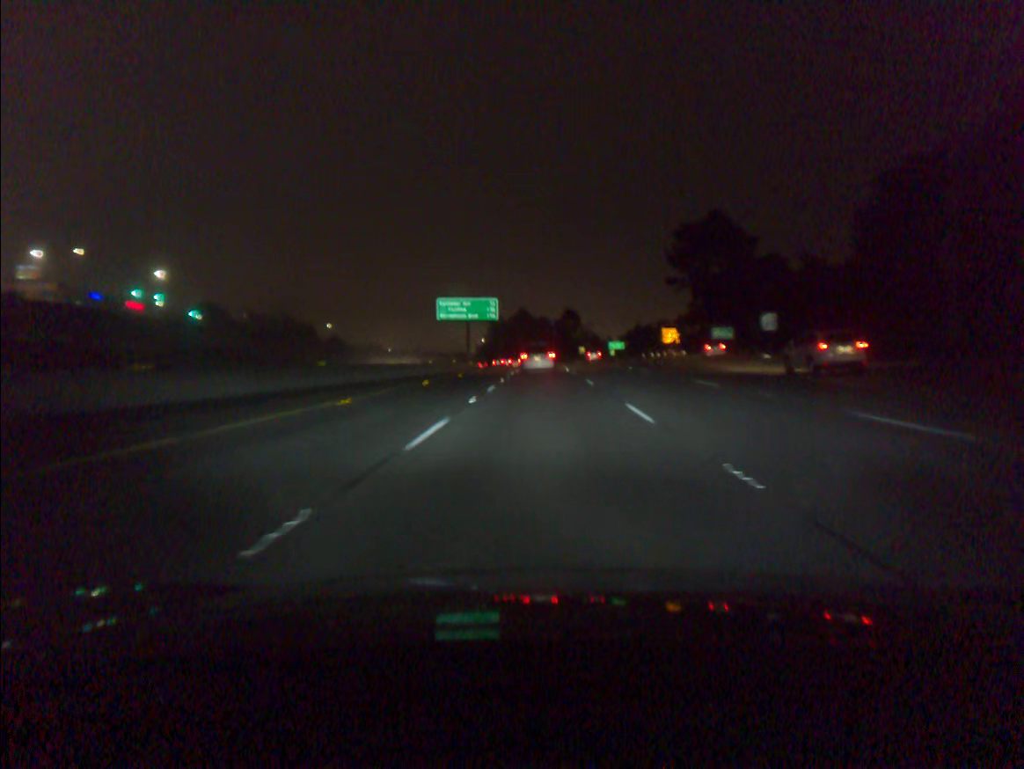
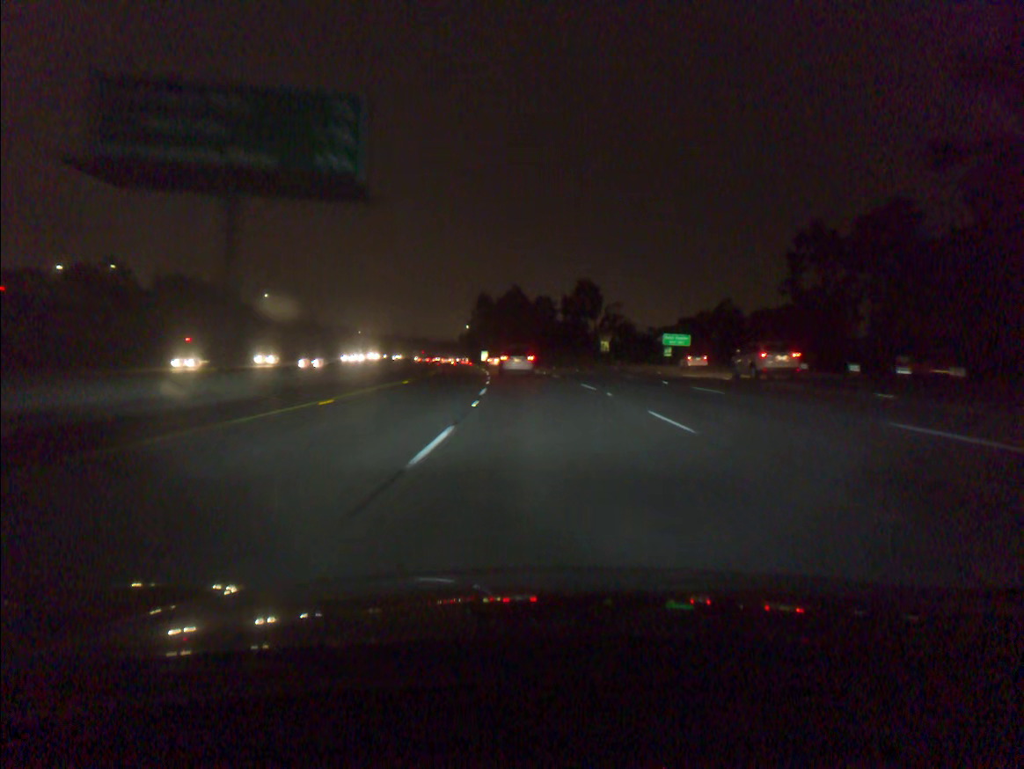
(+0.1, +74.3) m; 0°
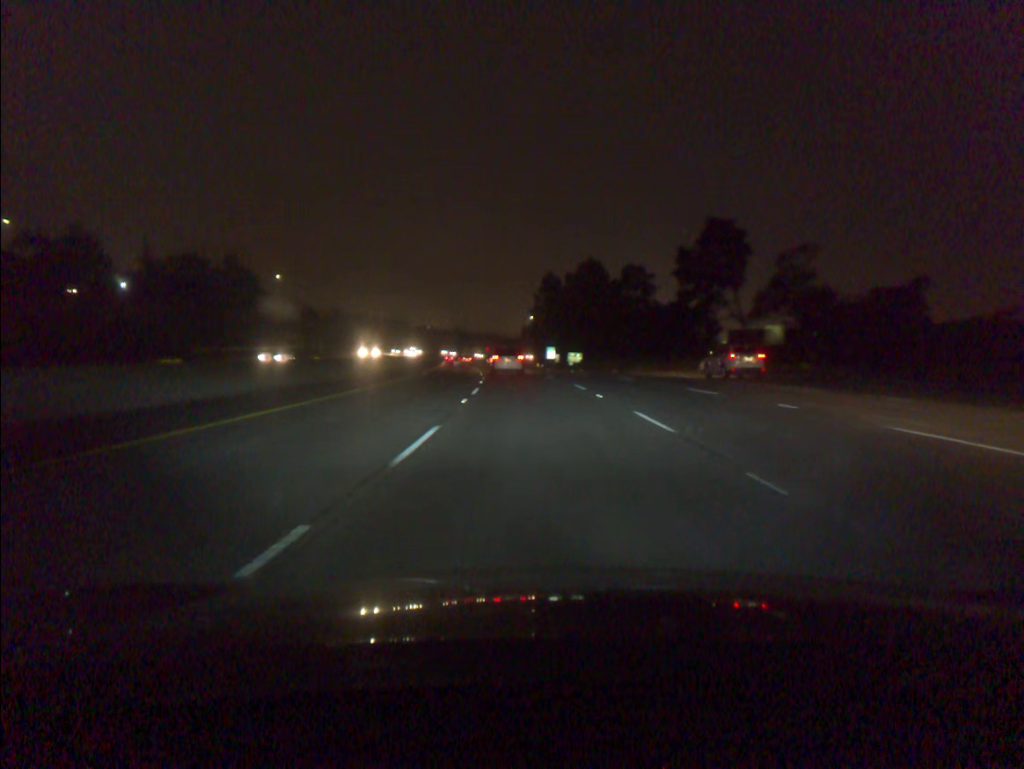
(-2.1, +58.5) m; -5°
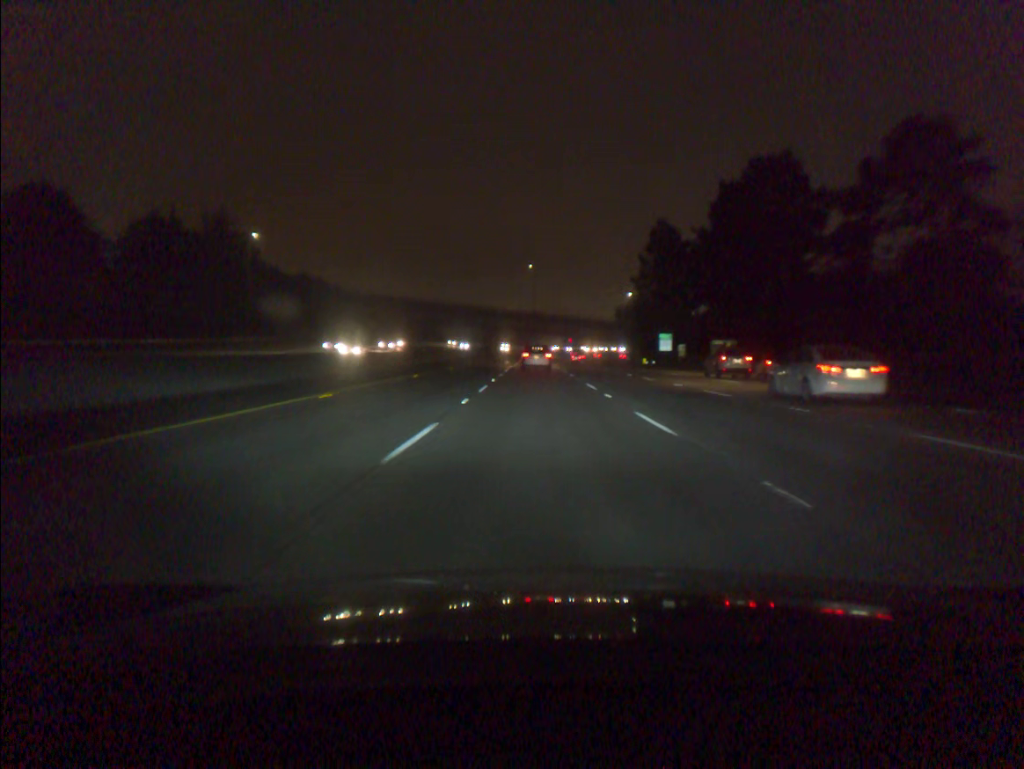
(-4.1, +73.1) m; -6°
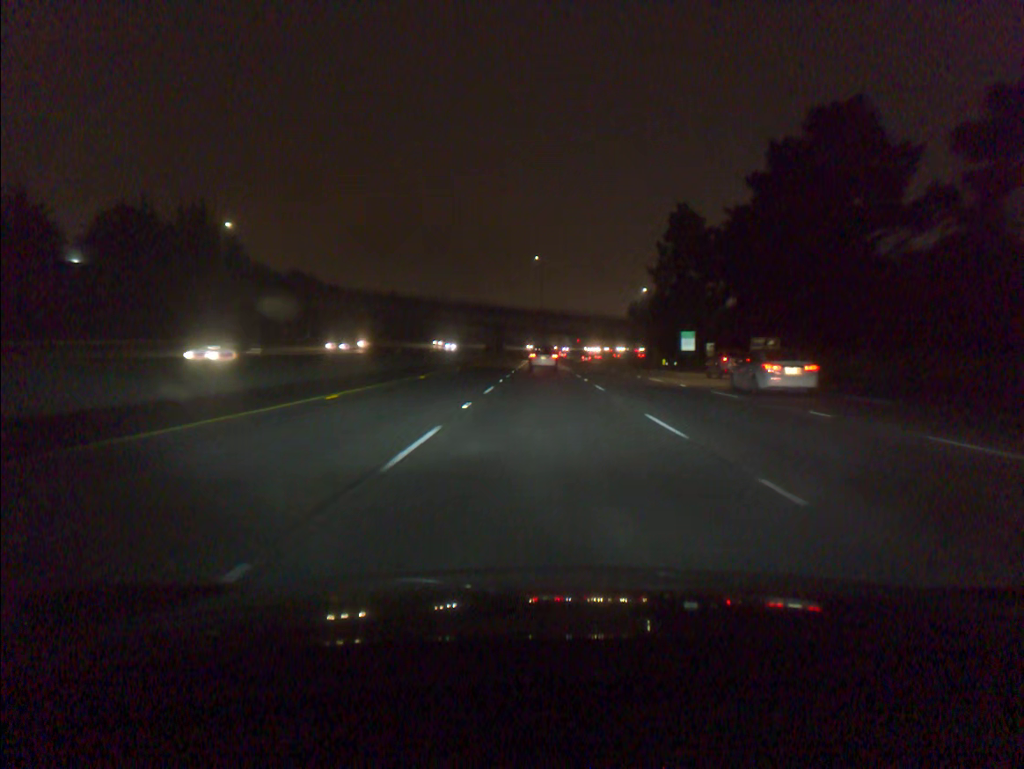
(-0.1, +14.8) m; -1°
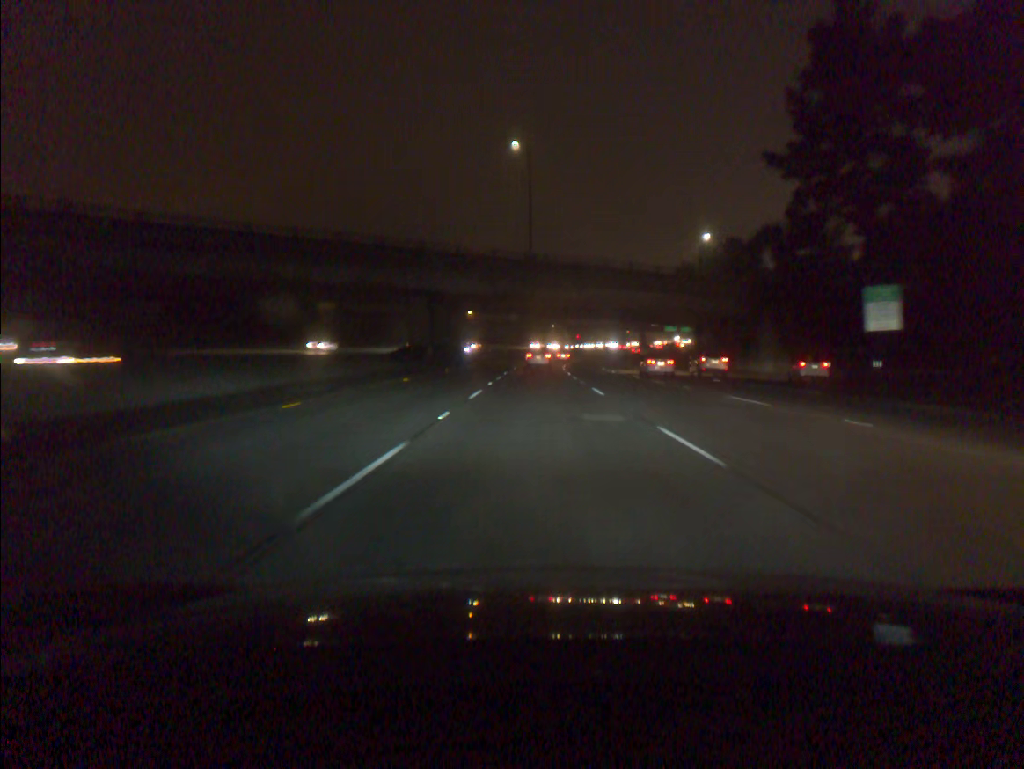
(+0.3, +75.6) m; 0°
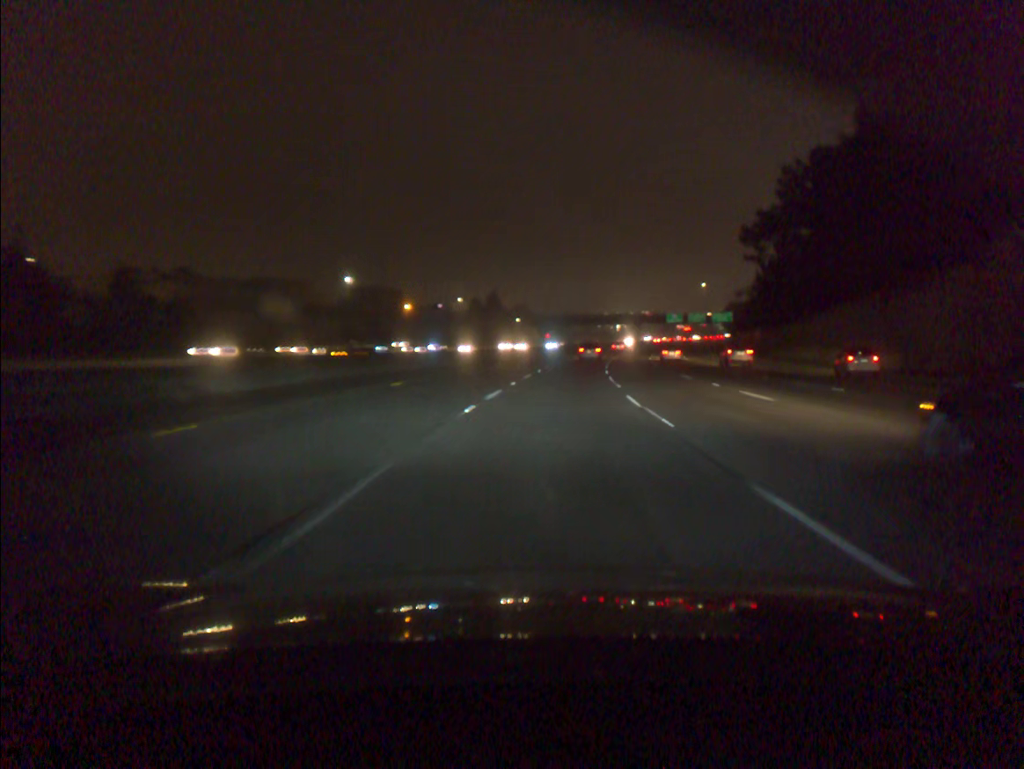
(+0.6, +78.6) m; +2°
